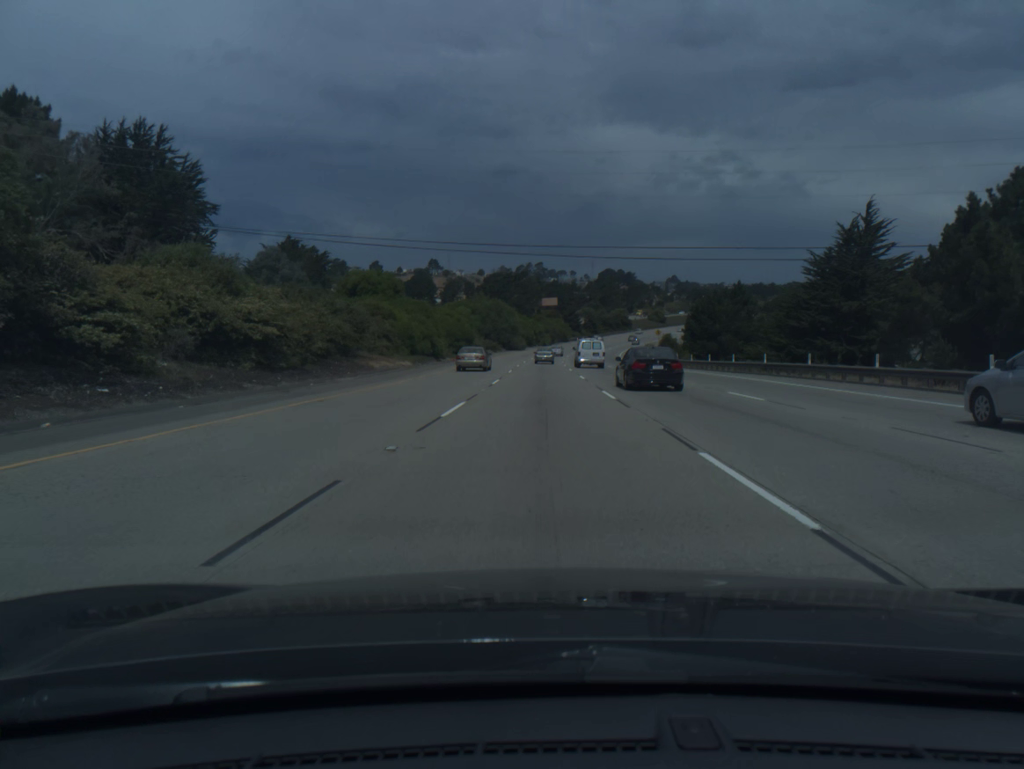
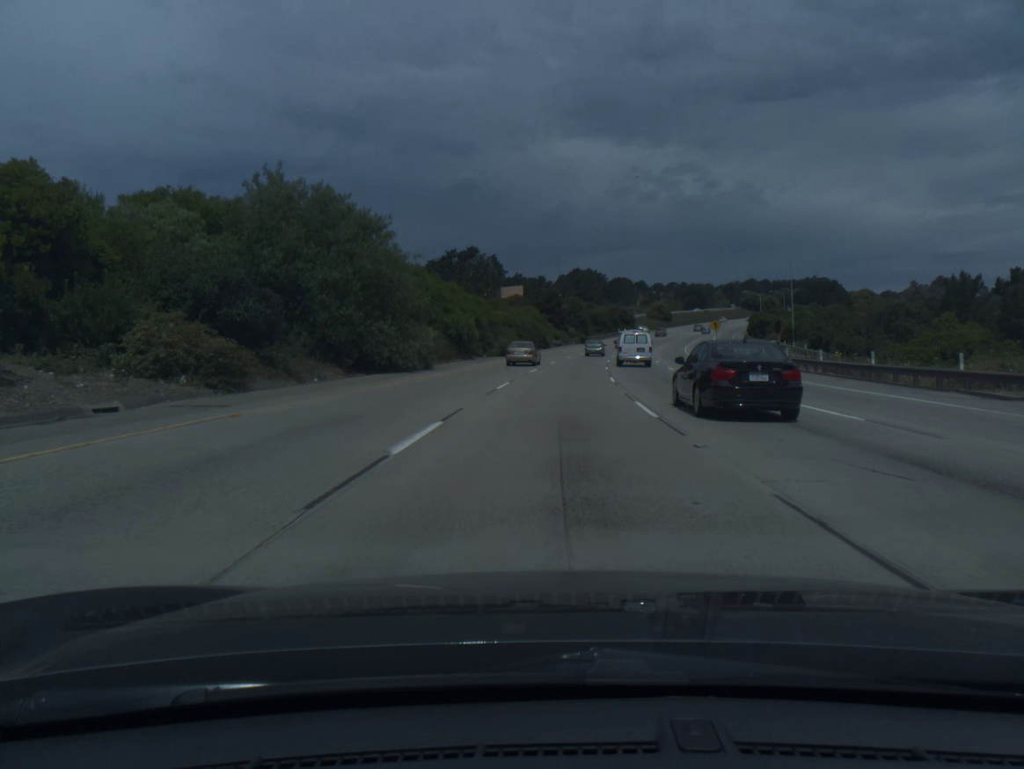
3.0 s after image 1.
(+0.6, +93.2) m; +2°
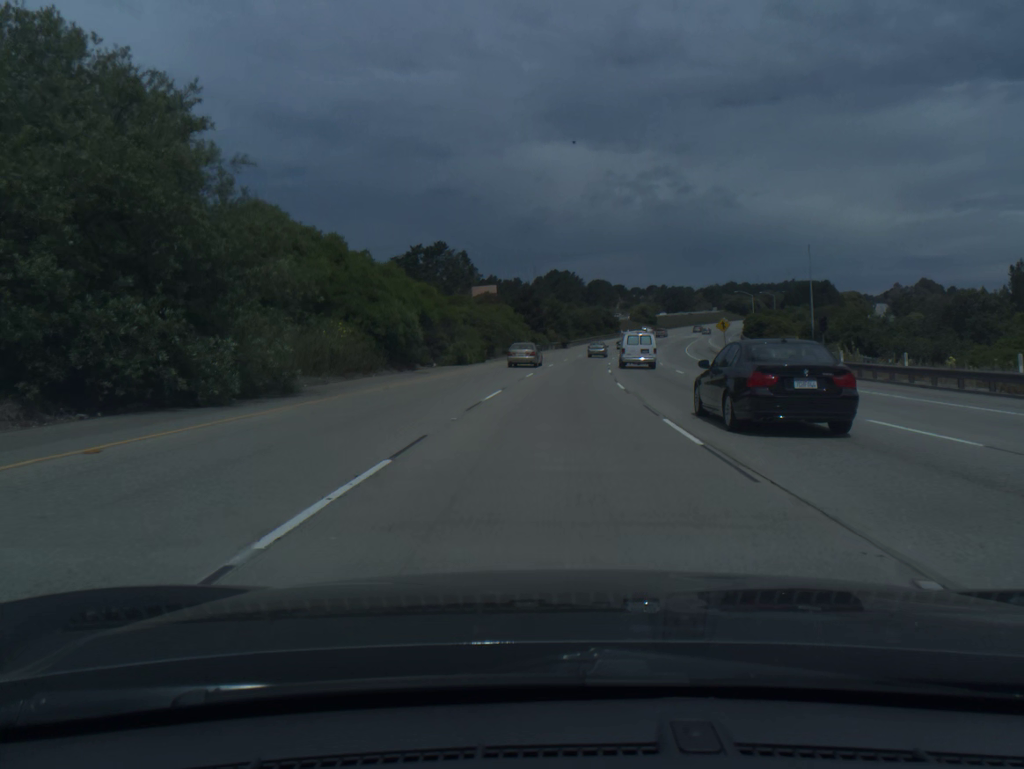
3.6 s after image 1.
(+0.3, +18.6) m; +2°
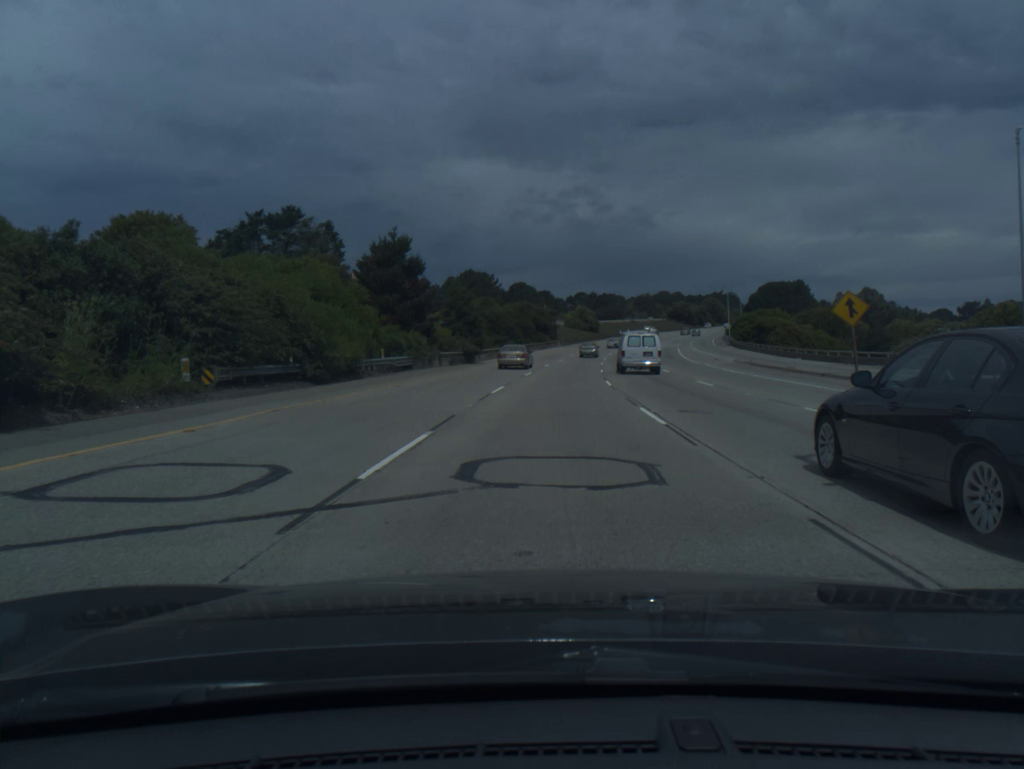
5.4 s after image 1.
(+2.8, +55.4) m; +6°
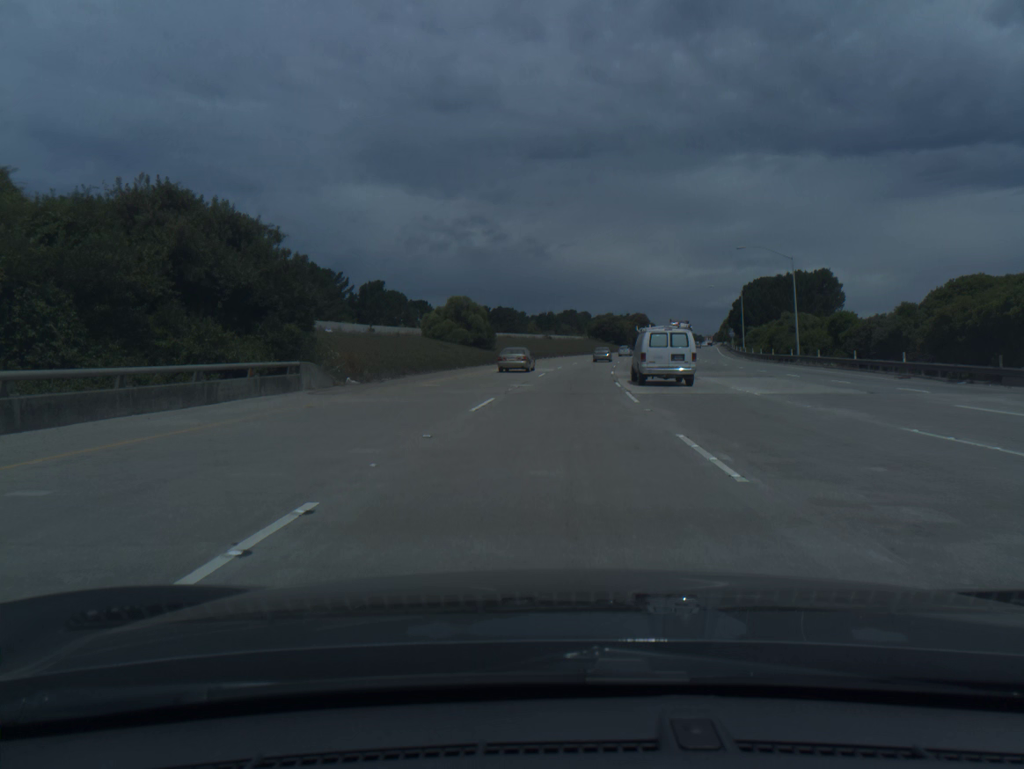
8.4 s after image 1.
(+6.5, +91.5) m; +8°
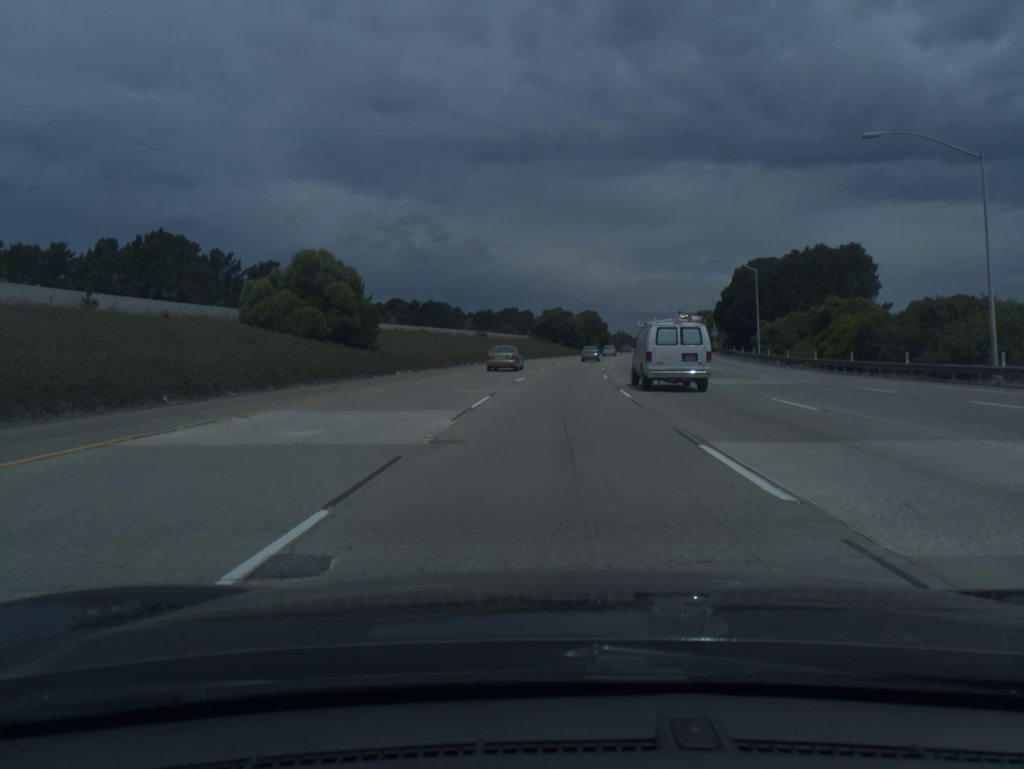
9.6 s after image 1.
(+1.3, +36.3) m; +4°
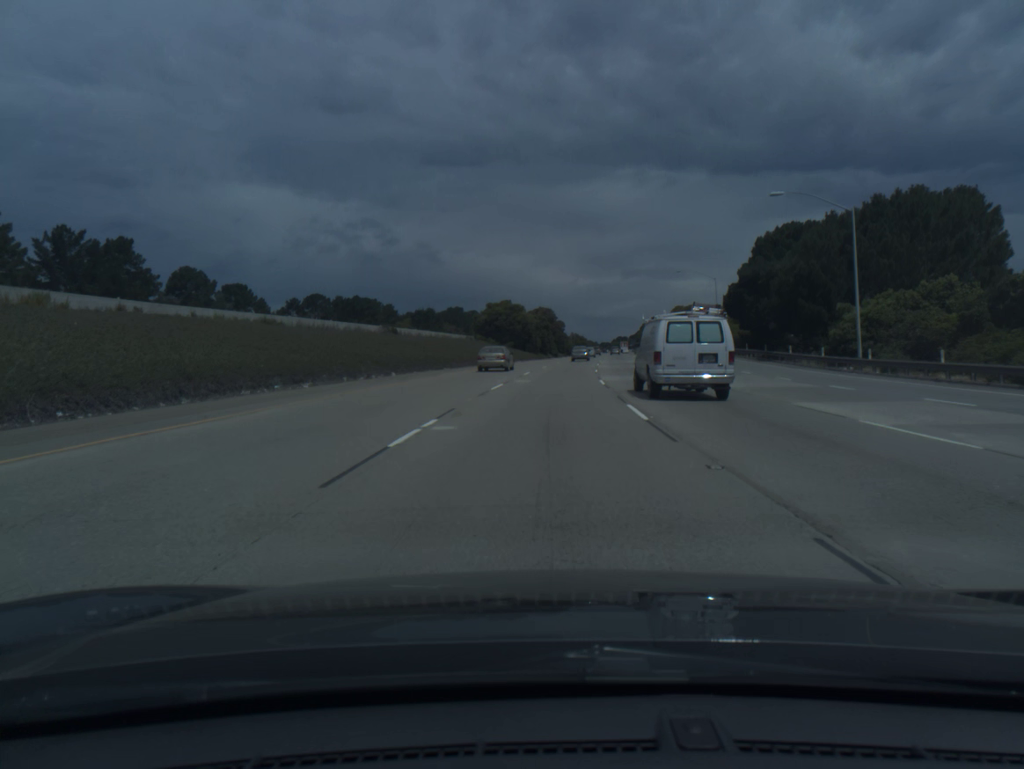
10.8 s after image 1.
(+1.3, +36.2) m; +4°
